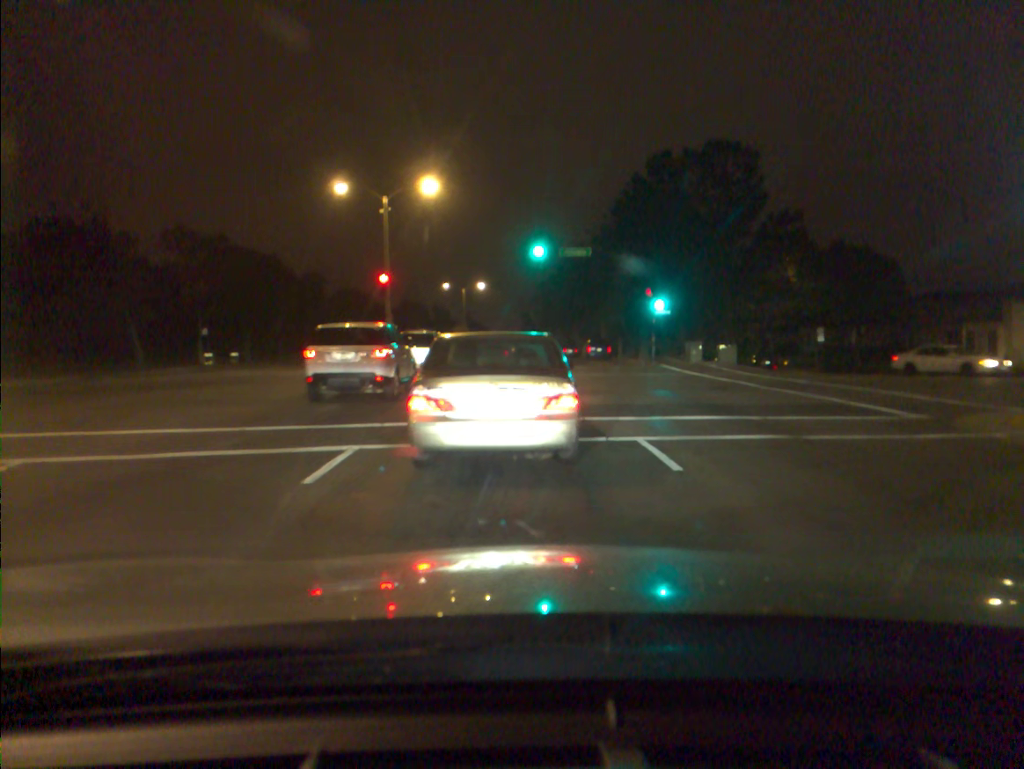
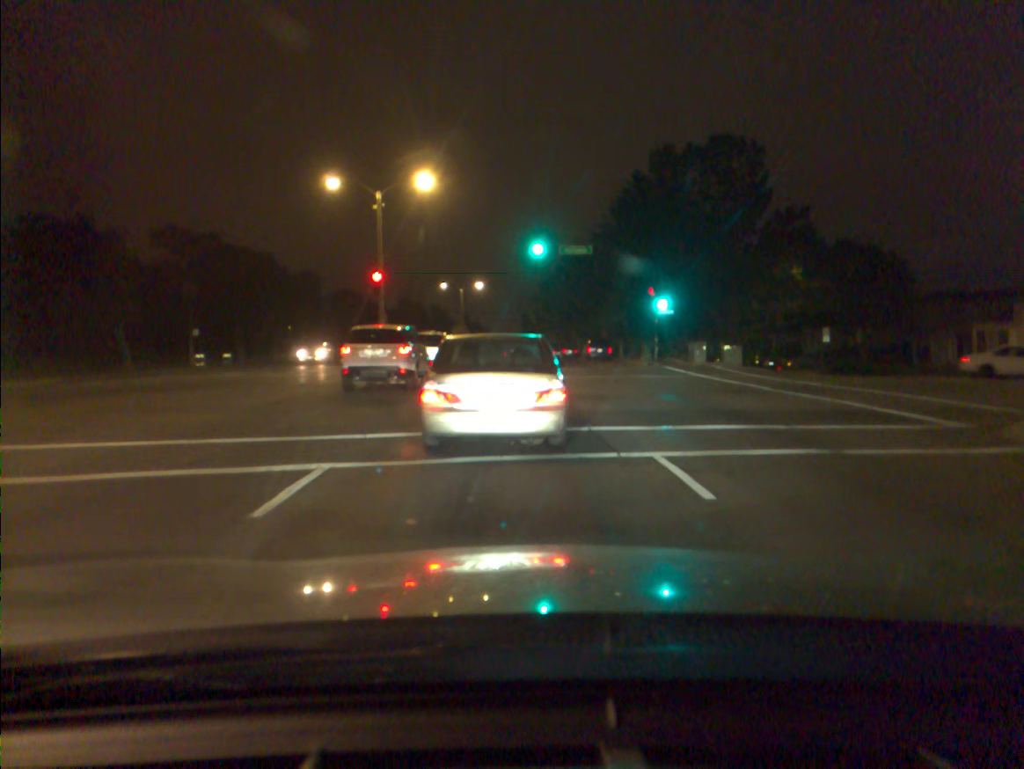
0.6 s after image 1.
(0.0, +1.4) m; 0°
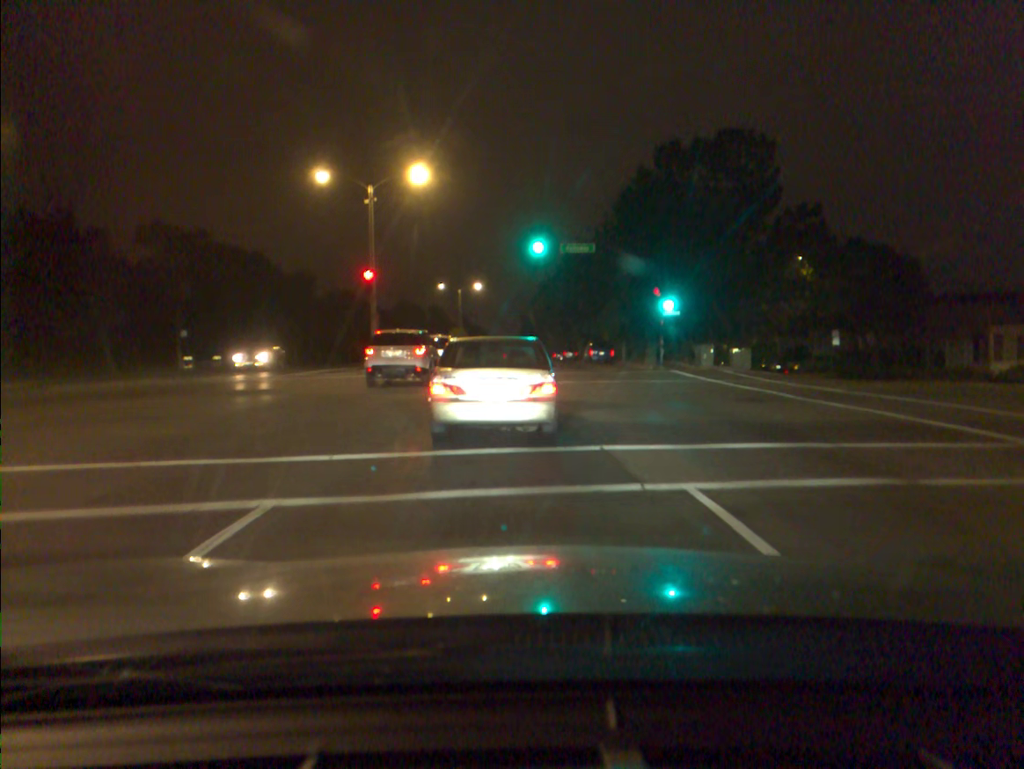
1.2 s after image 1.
(0.0, +1.8) m; 0°
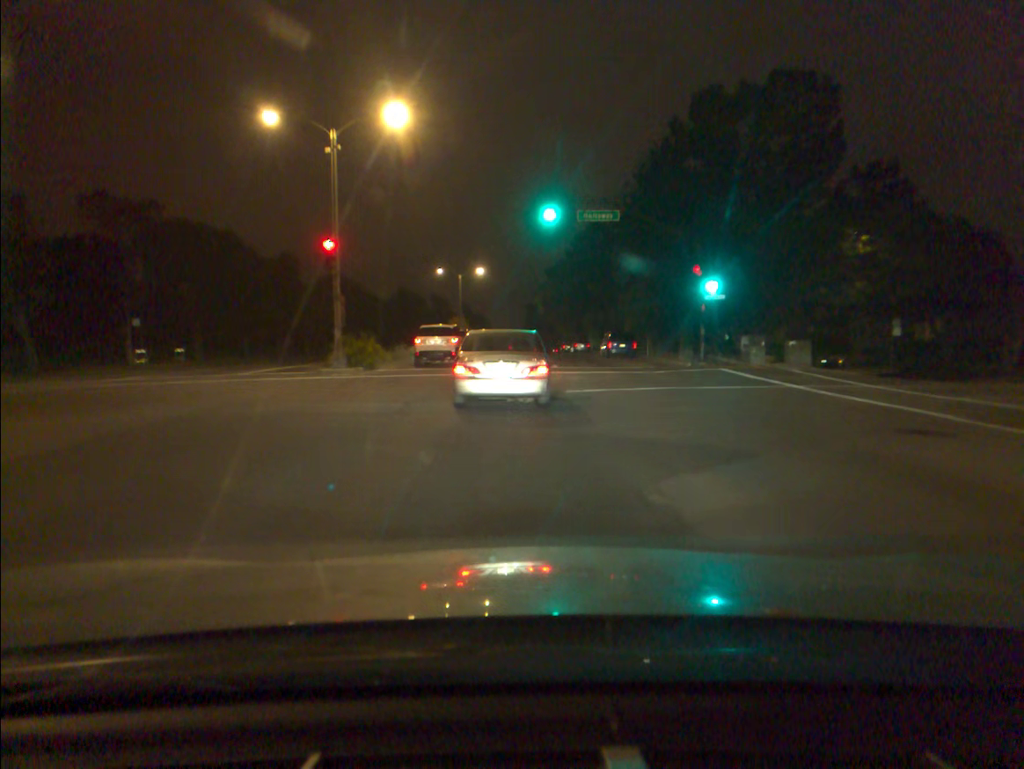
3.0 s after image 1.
(0.0, +7.9) m; 0°
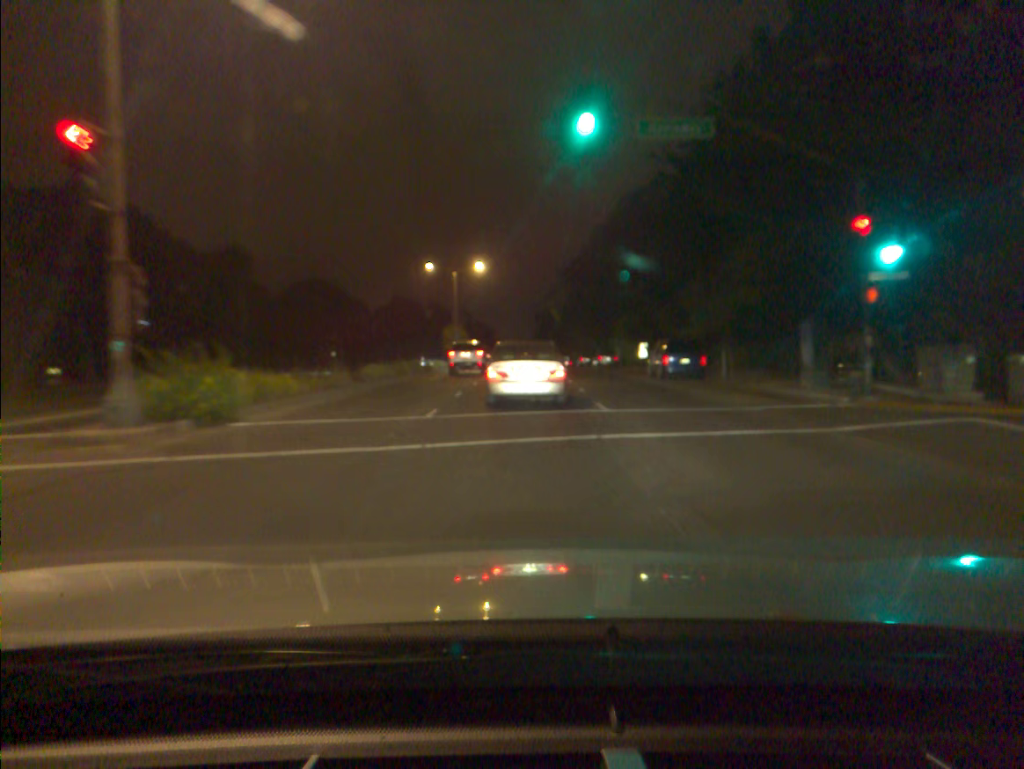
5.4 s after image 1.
(-0.1, +15.6) m; 0°
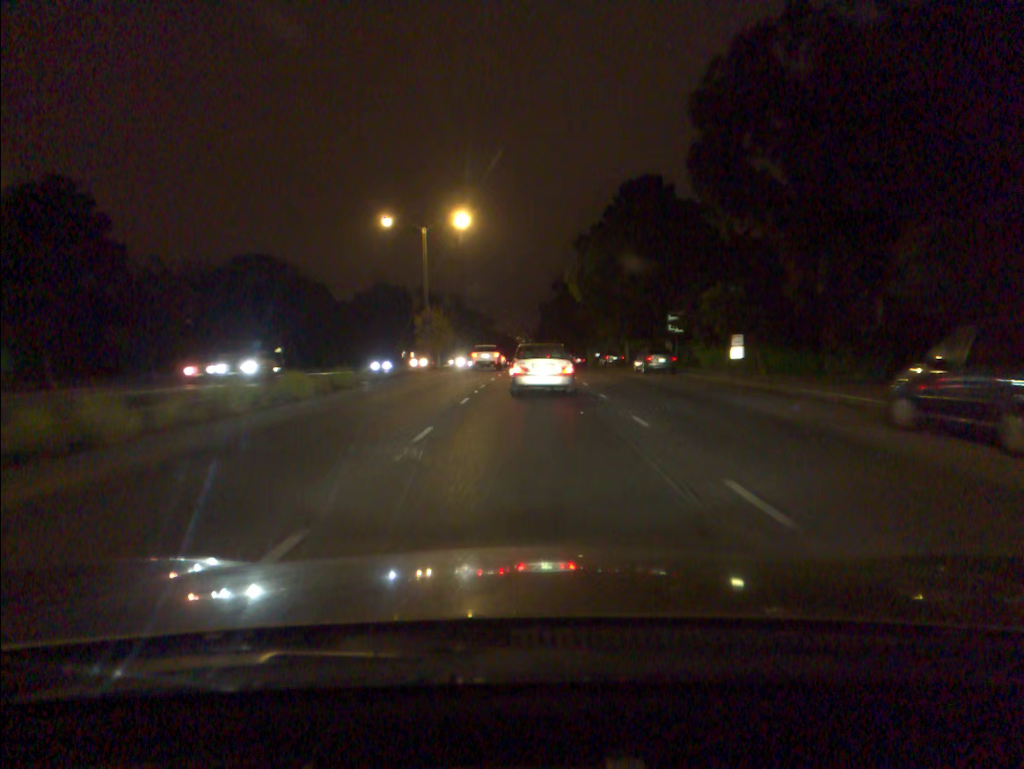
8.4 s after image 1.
(-0.1, +24.5) m; 0°
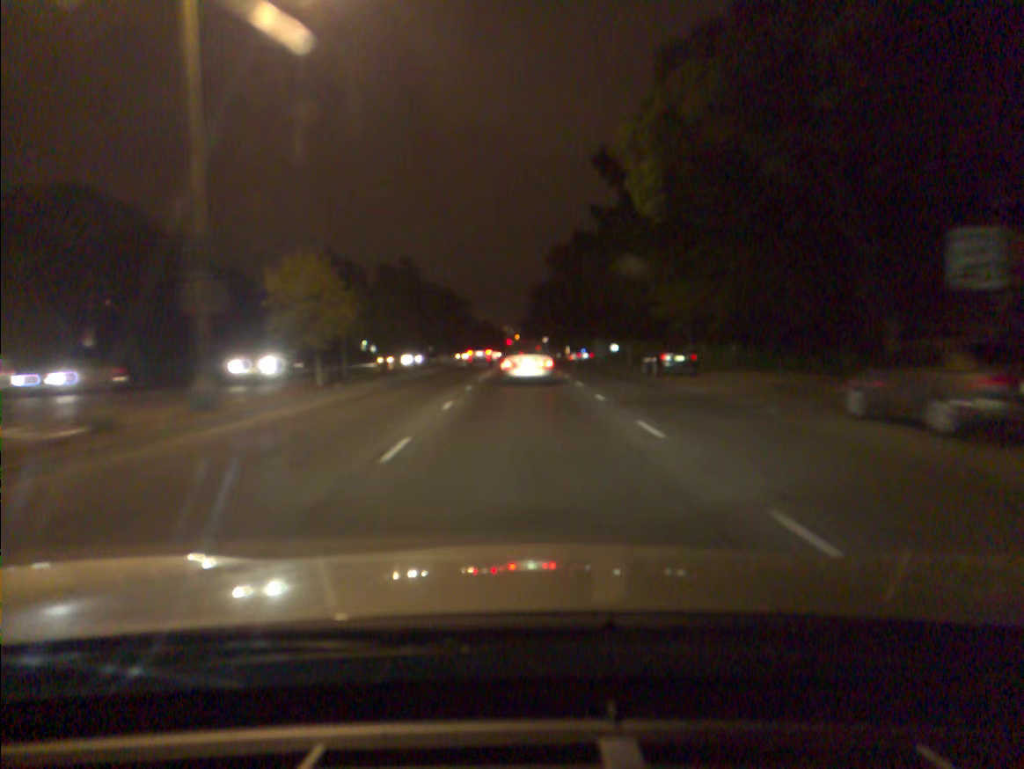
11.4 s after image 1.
(+0.2, +31.2) m; +1°
